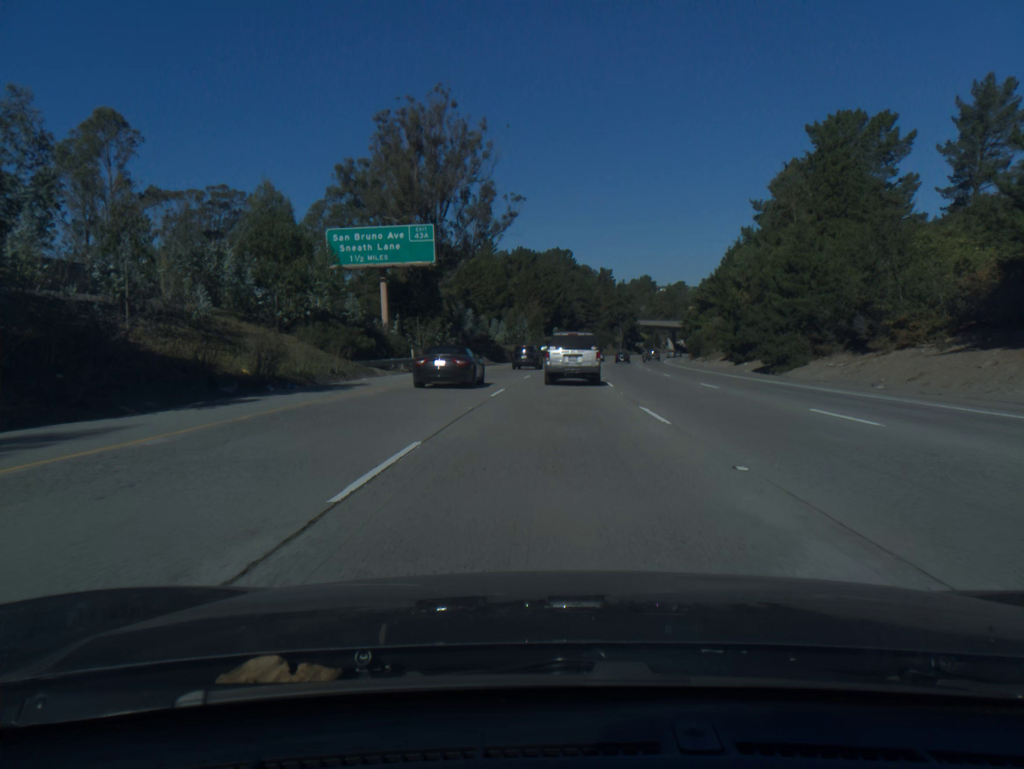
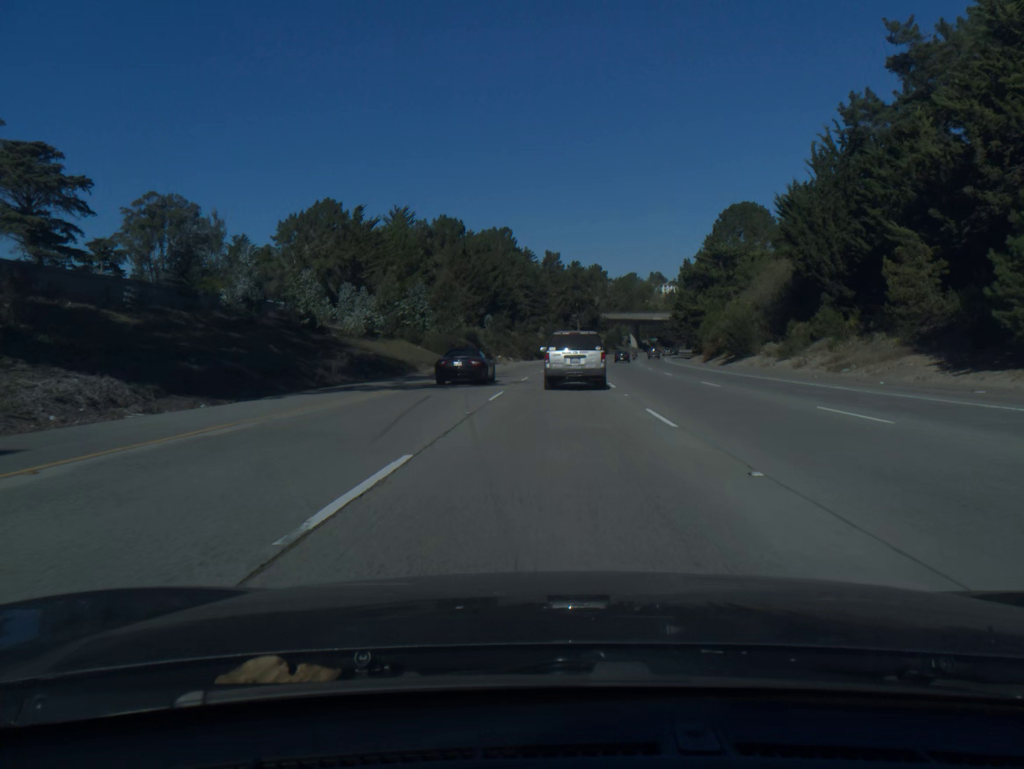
(+2.3, +59.4) m; +4°
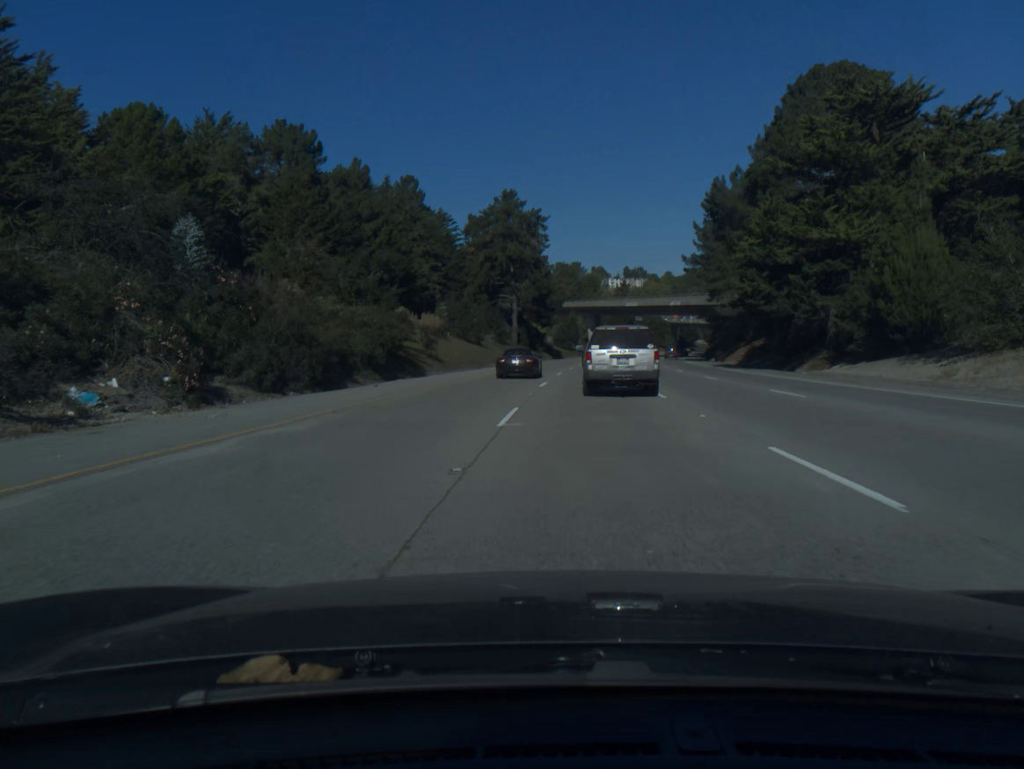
(+3.5, +79.7) m; +5°
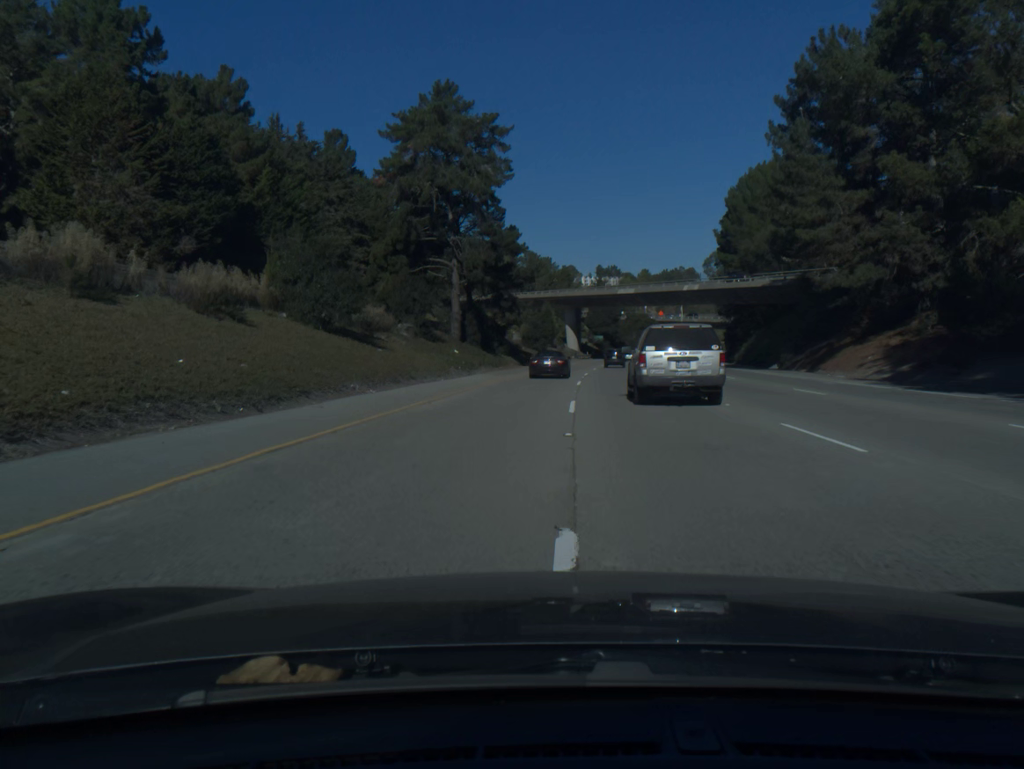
(+0.8, +40.6) m; +2°
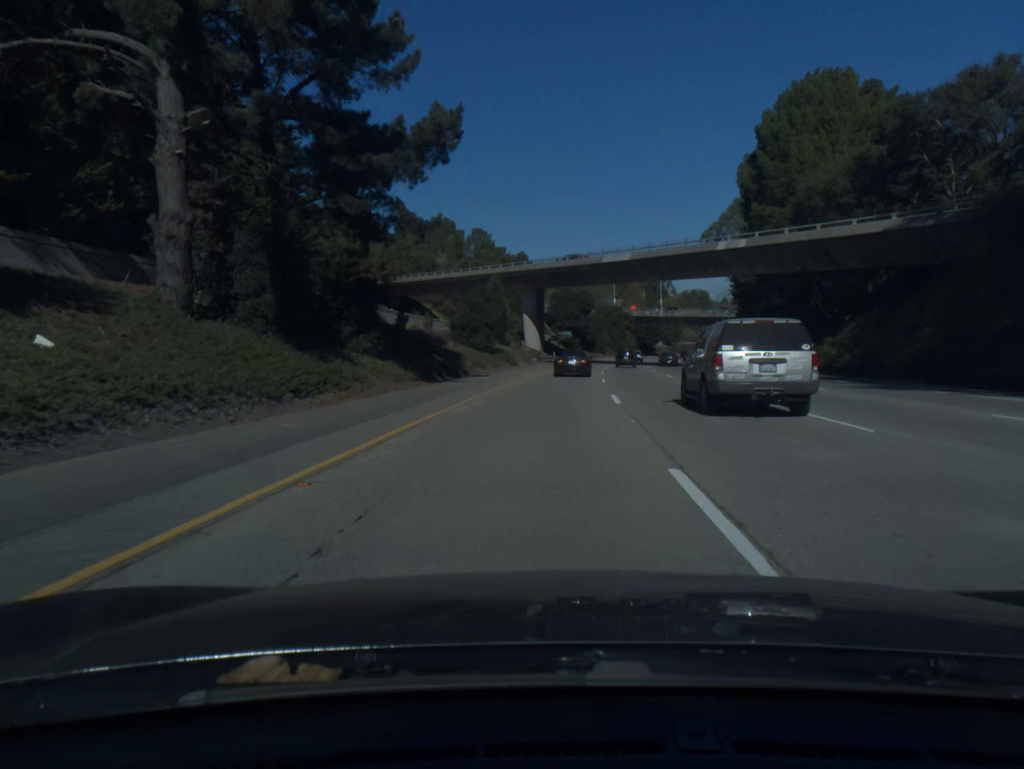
(+1.0, +41.1) m; +3°
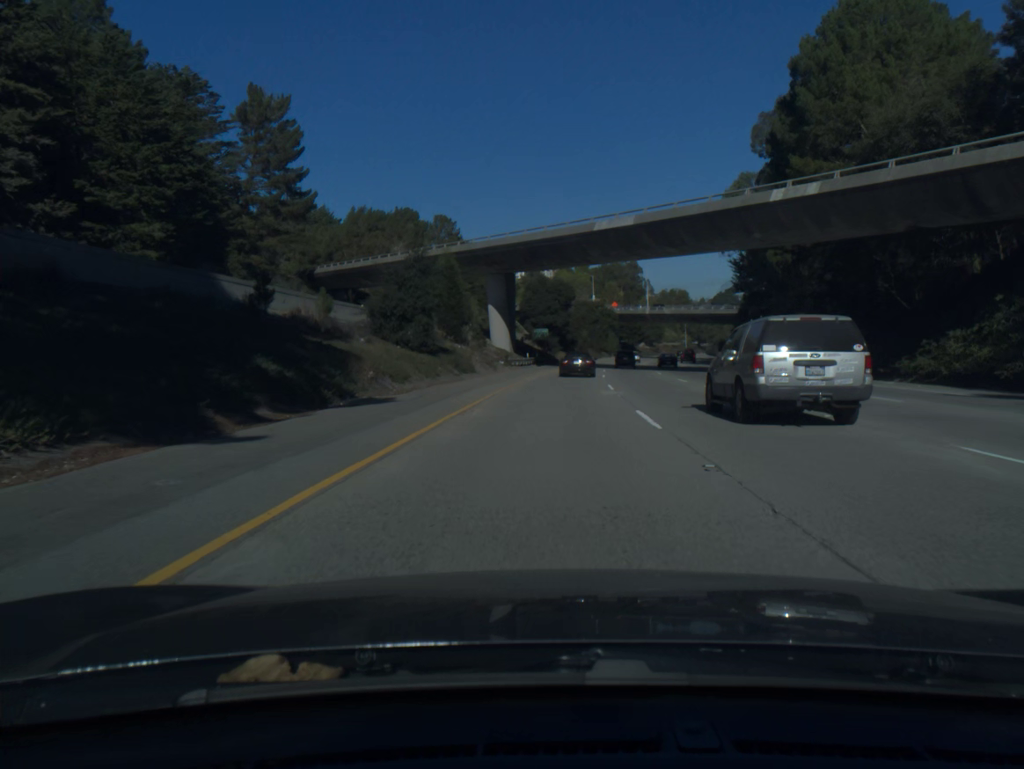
(+0.3, +20.7) m; +2°
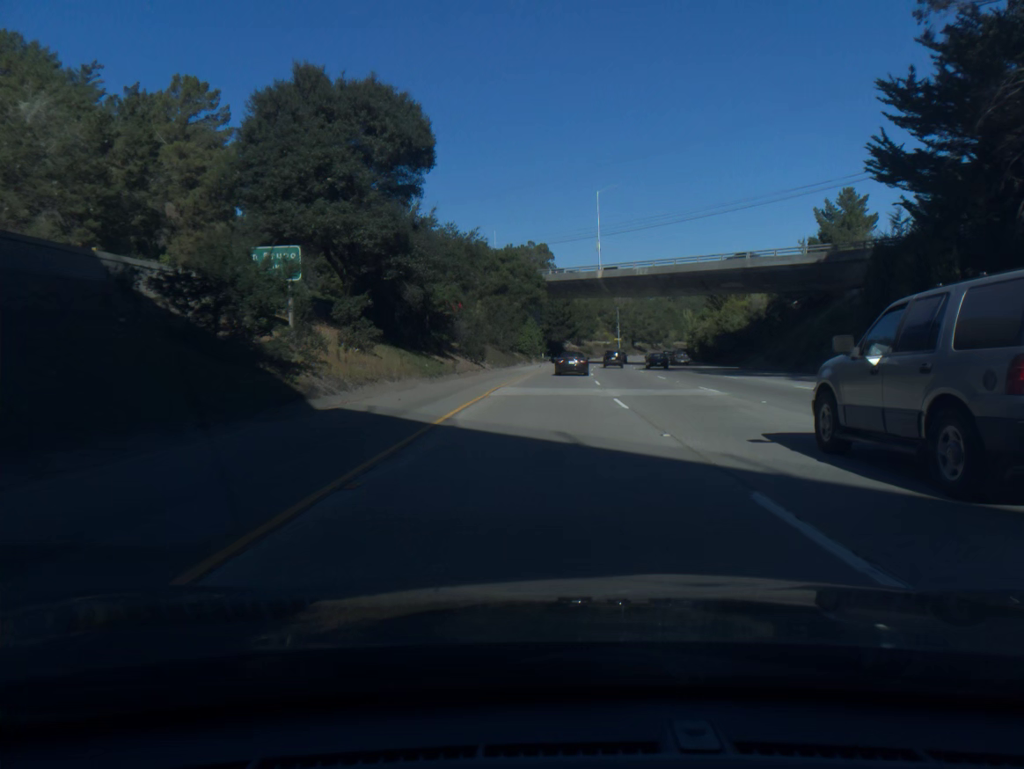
(+5.5, +83.2) m; +7°
